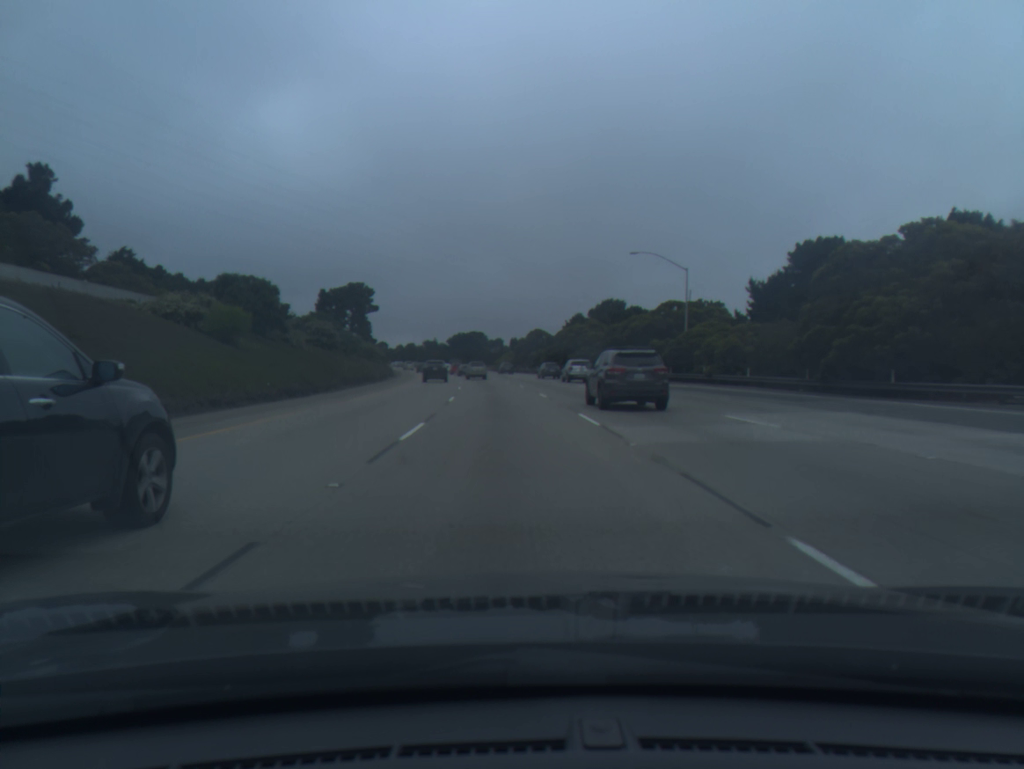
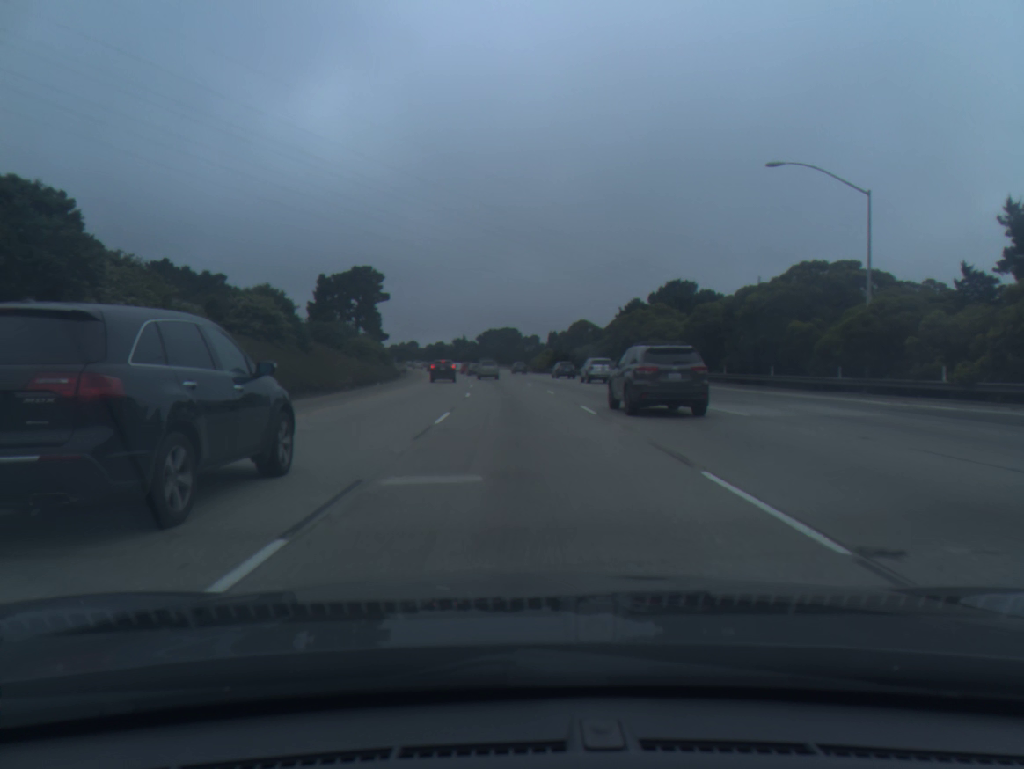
(-0.6, +25.8) m; -3°
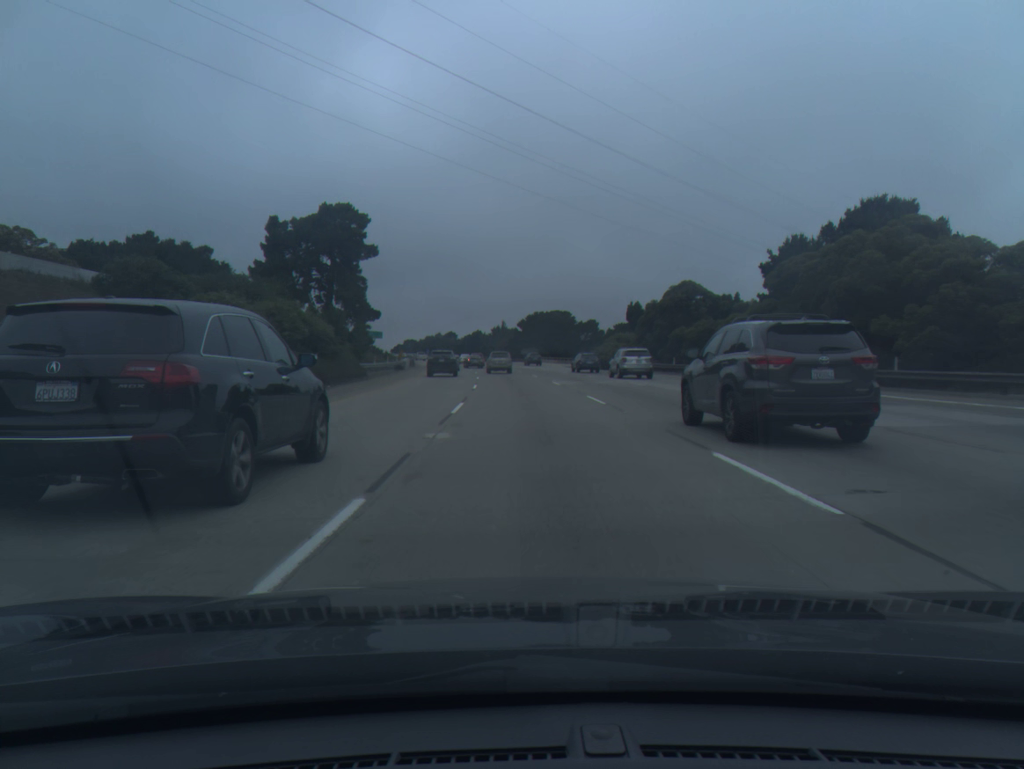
(-1.1, +42.6) m; -3°
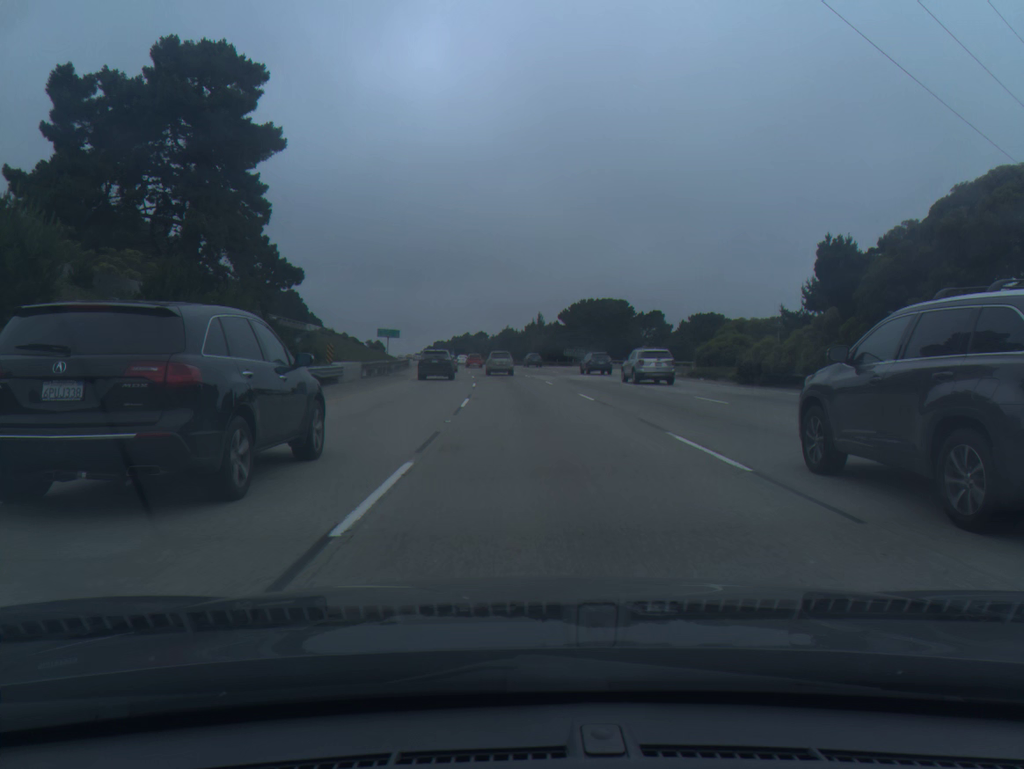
(-0.9, +41.3) m; -3°
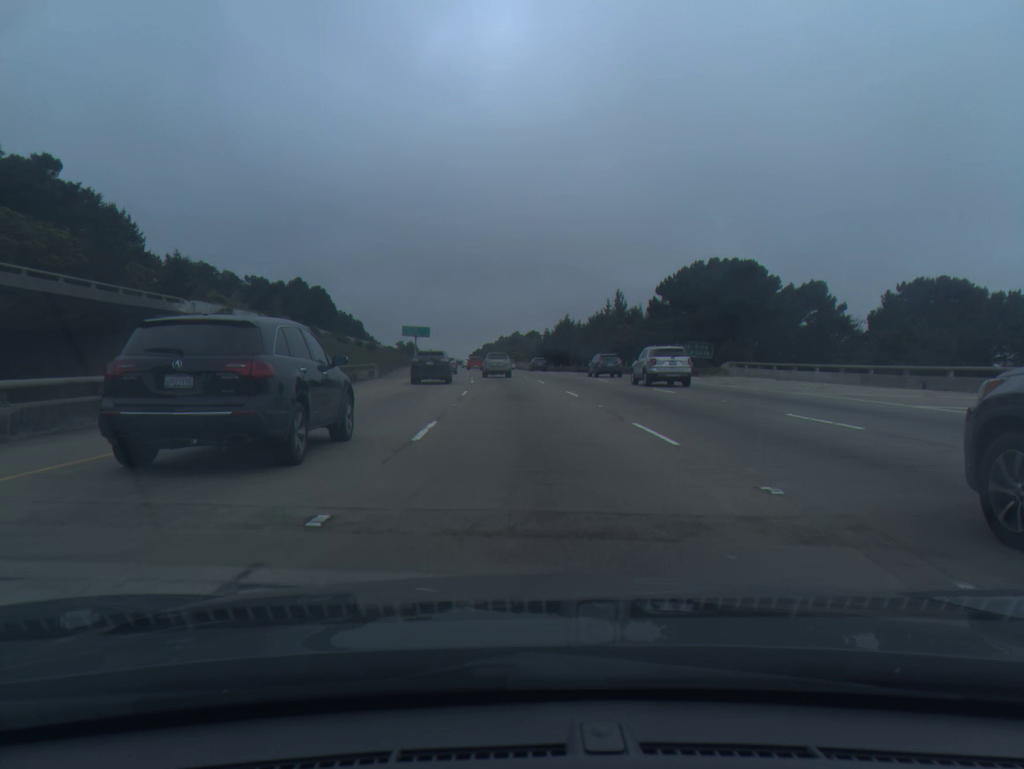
(-1.5, +52.1) m; -4°
